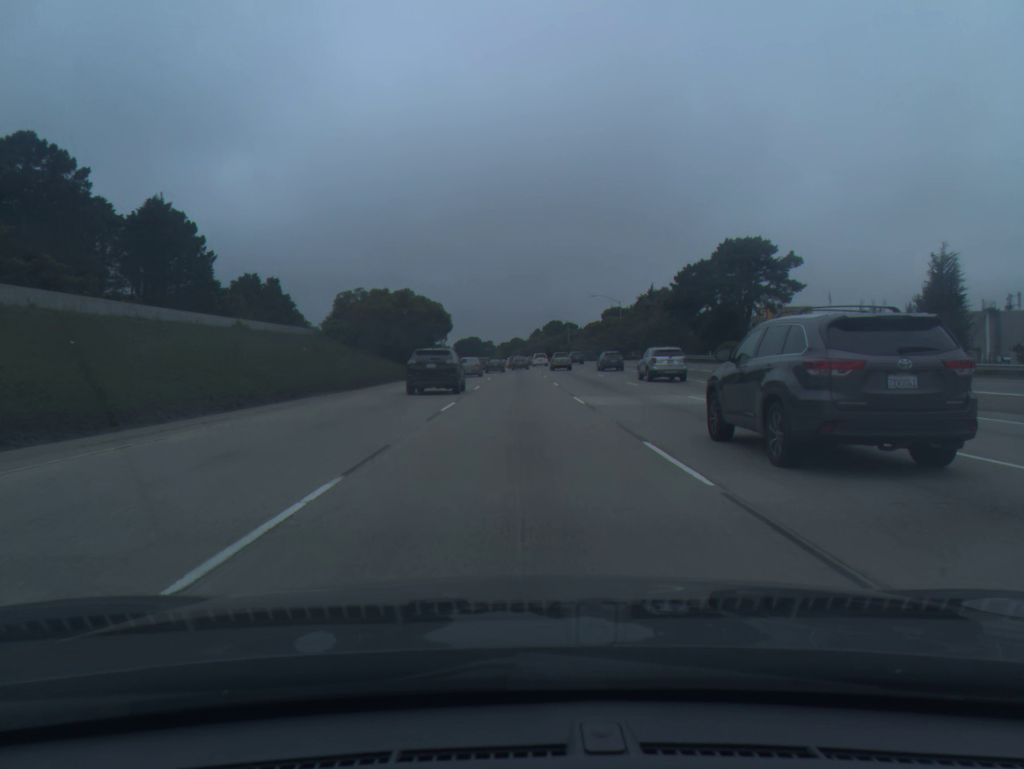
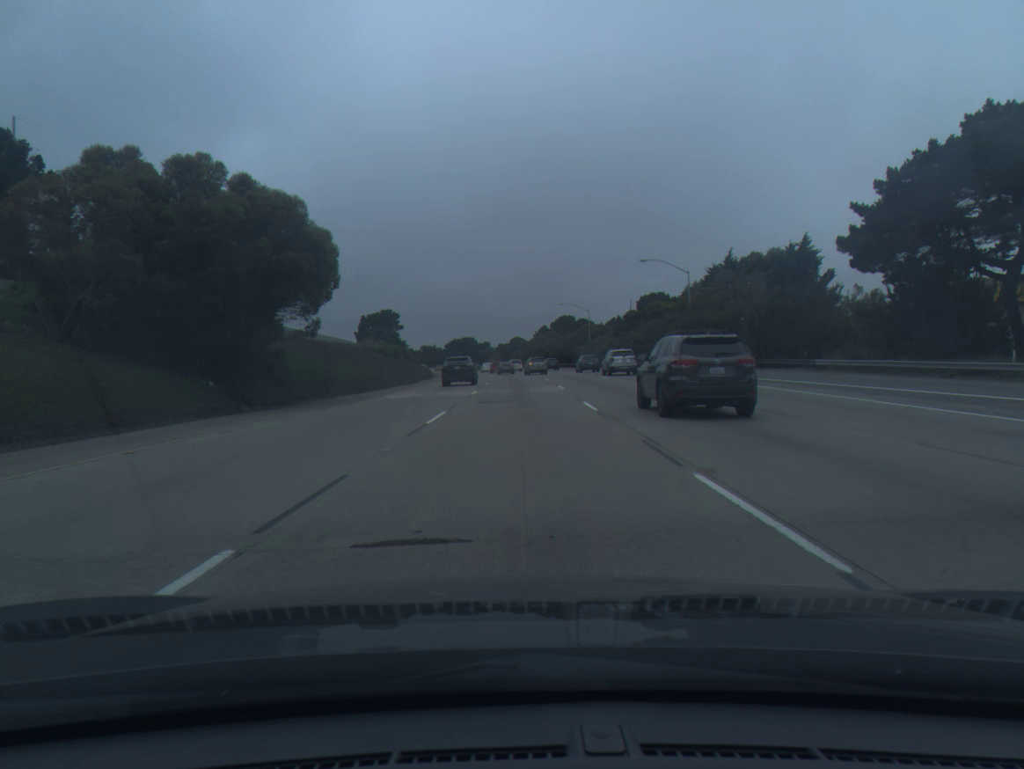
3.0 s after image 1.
(-0.1, +46.8) m; 0°
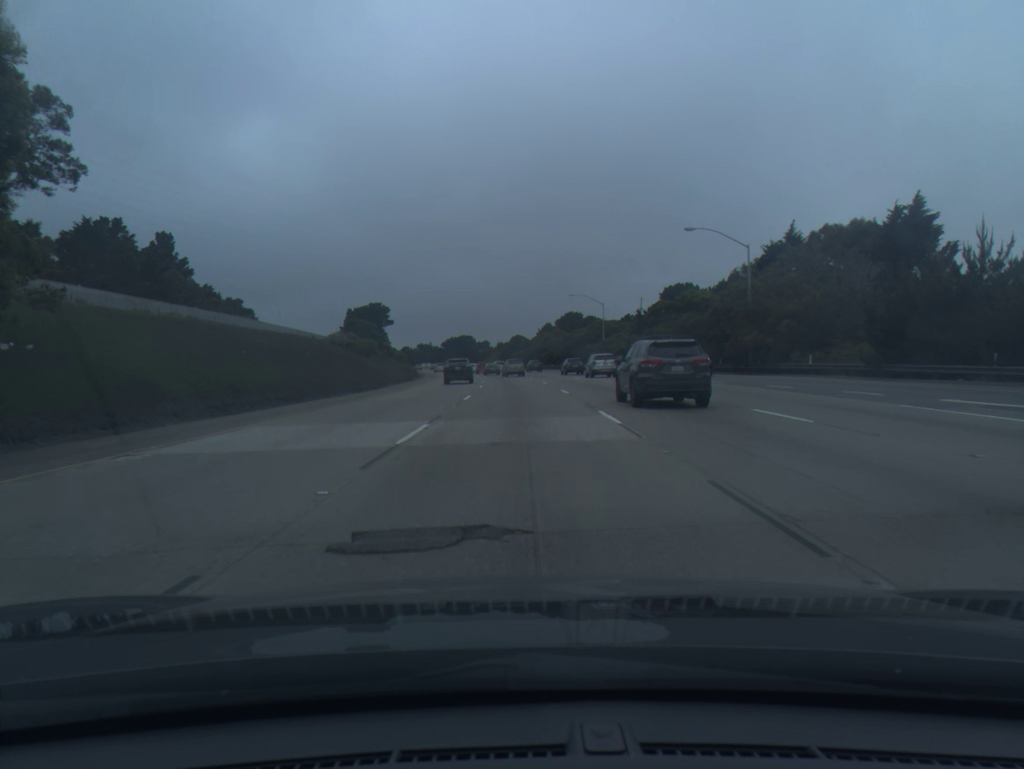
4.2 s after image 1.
(0.0, +18.7) m; 0°
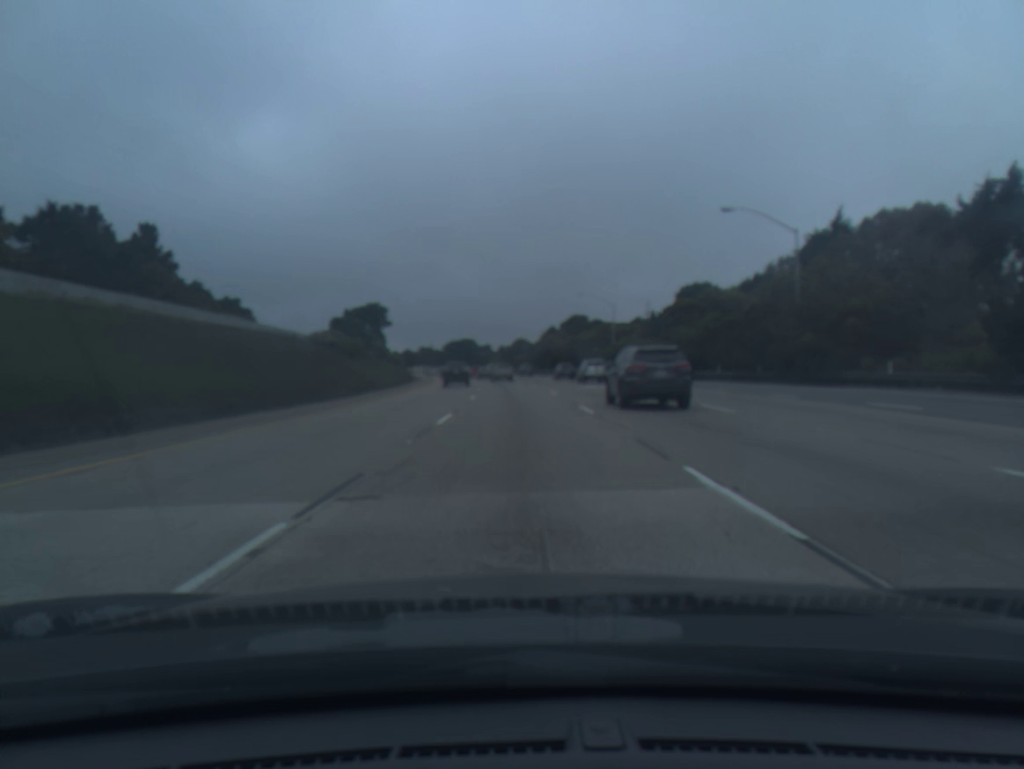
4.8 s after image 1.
(0.0, +9.5) m; 0°
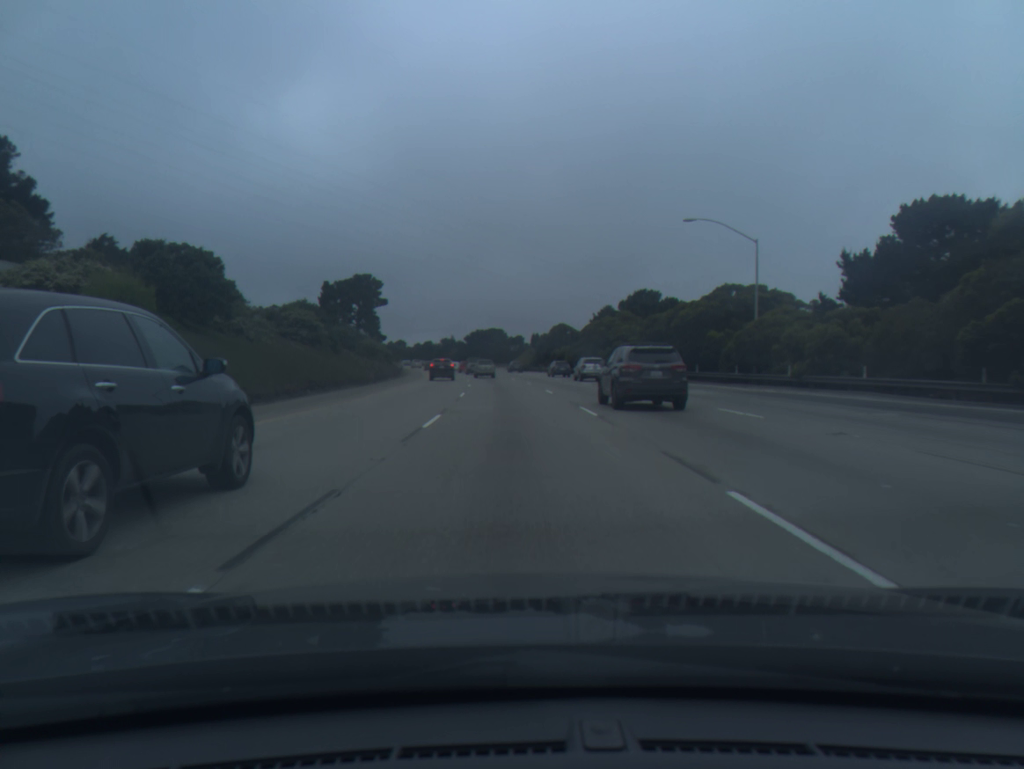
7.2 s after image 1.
(-0.5, +45.4) m; -2°
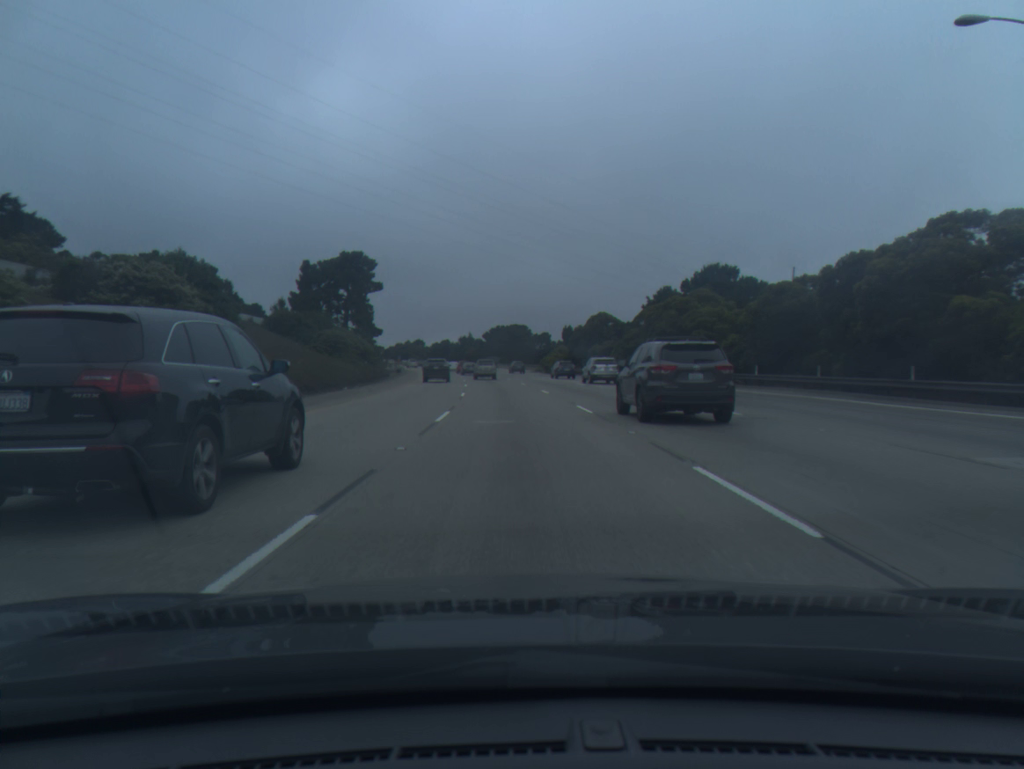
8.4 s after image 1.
(-0.5, +27.2) m; -2°
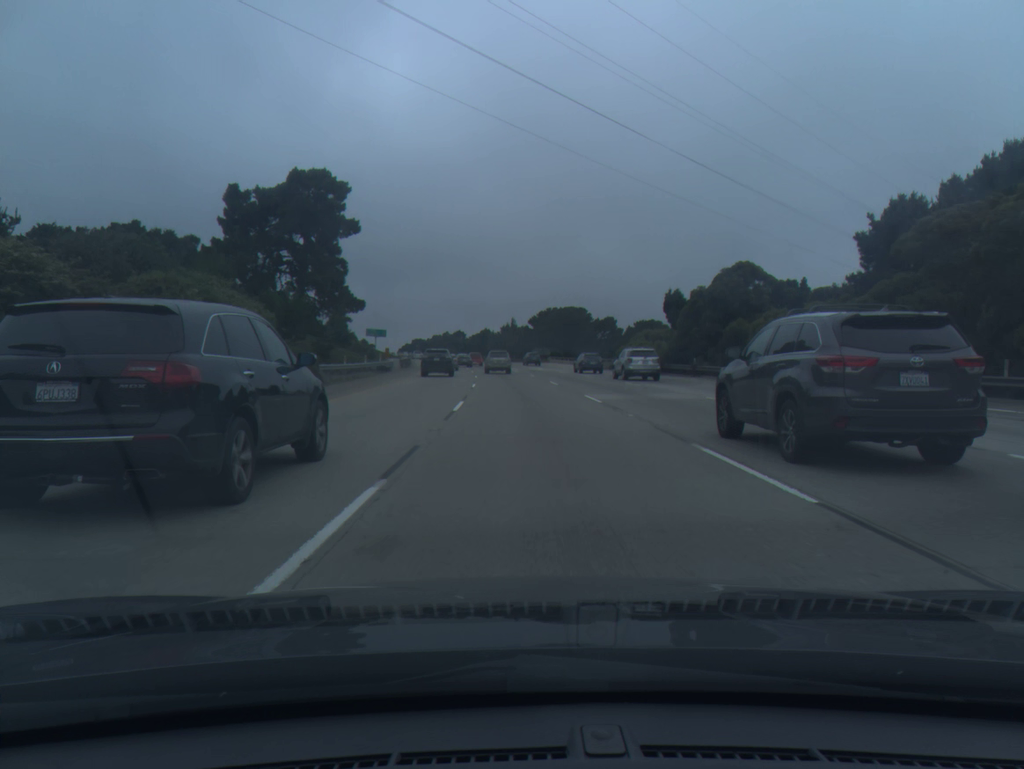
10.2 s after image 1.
(-1.5, +42.7) m; -4°
